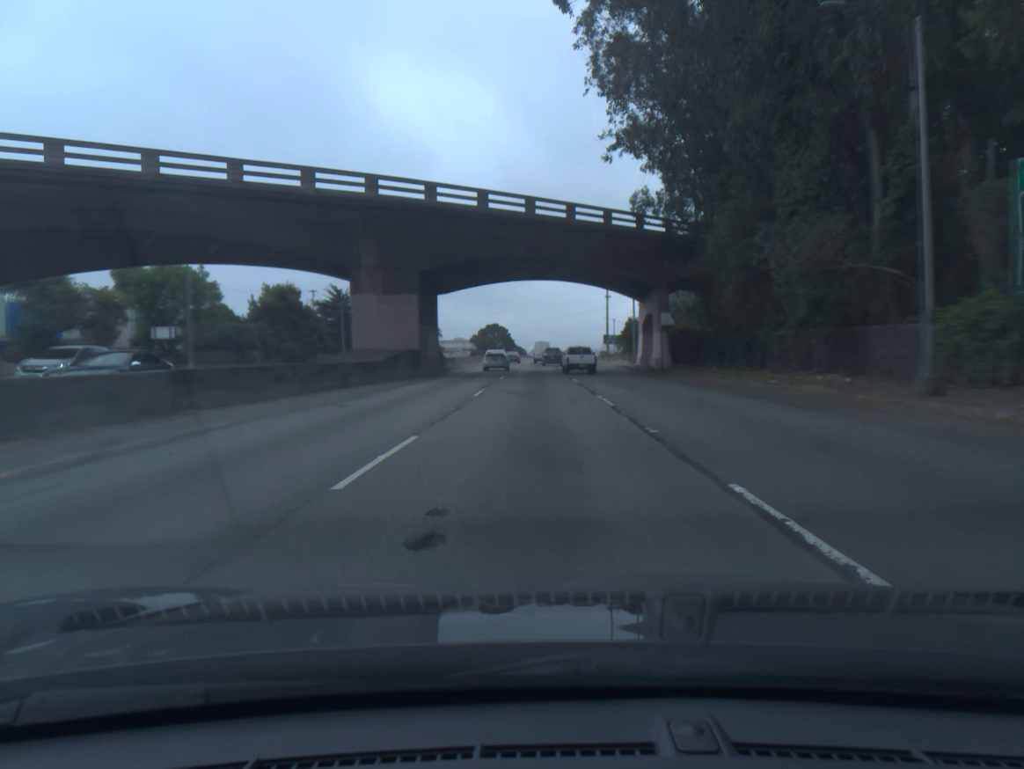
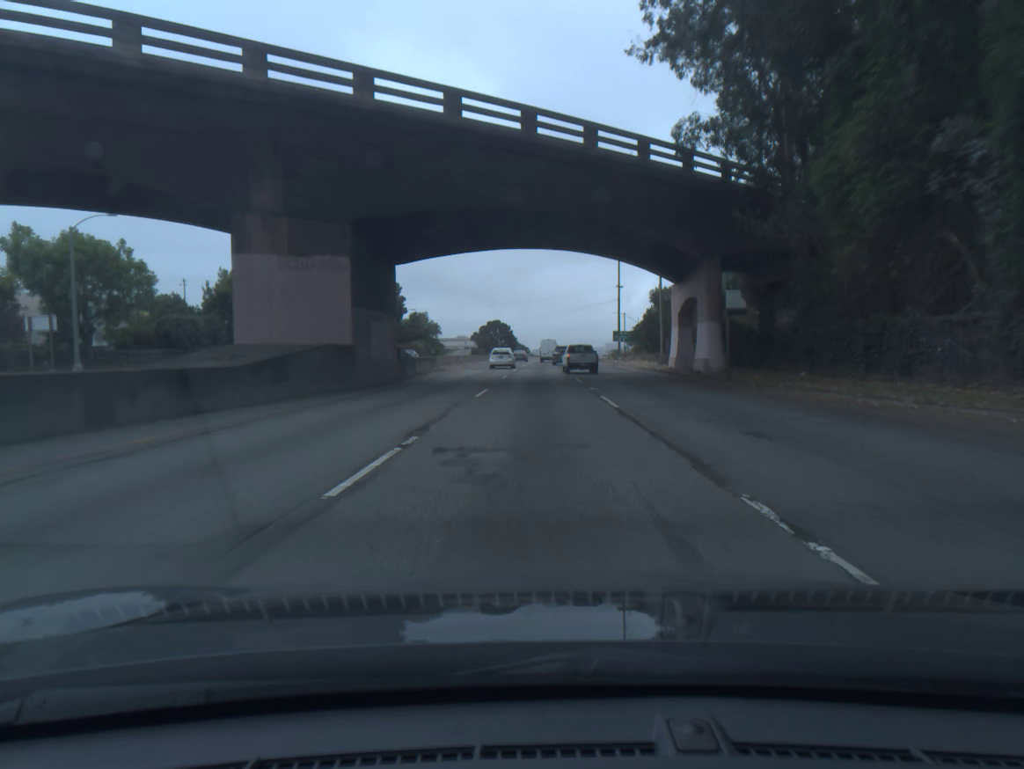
(0.0, +15.5) m; 0°
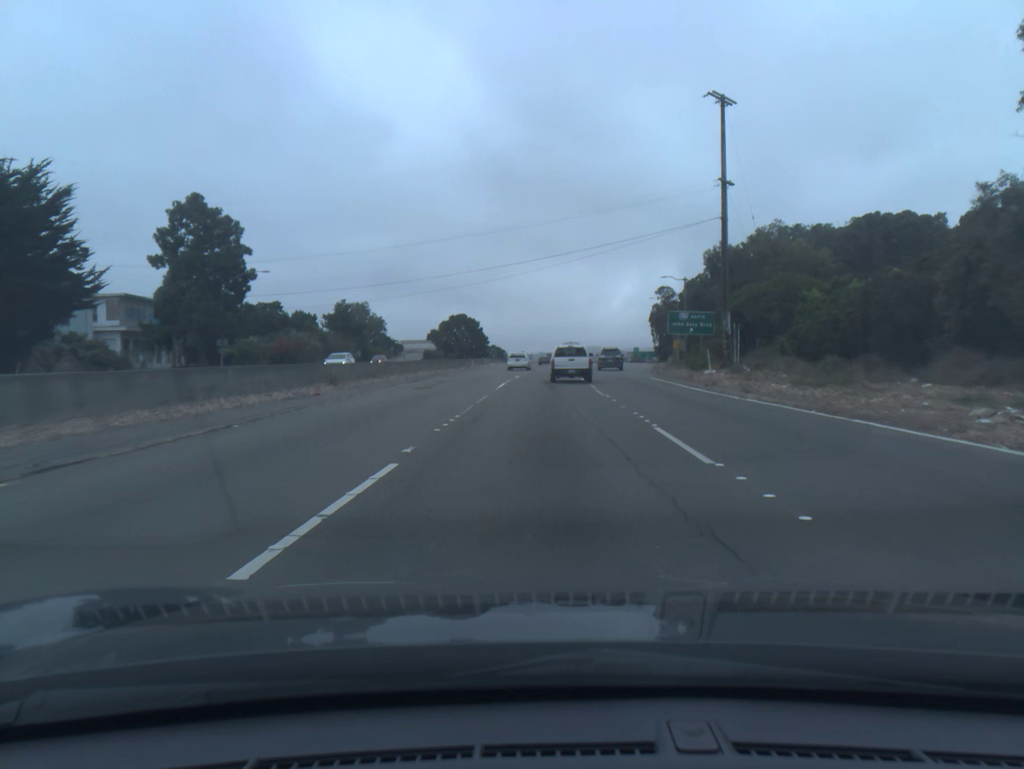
(+0.4, +75.3) m; +2°
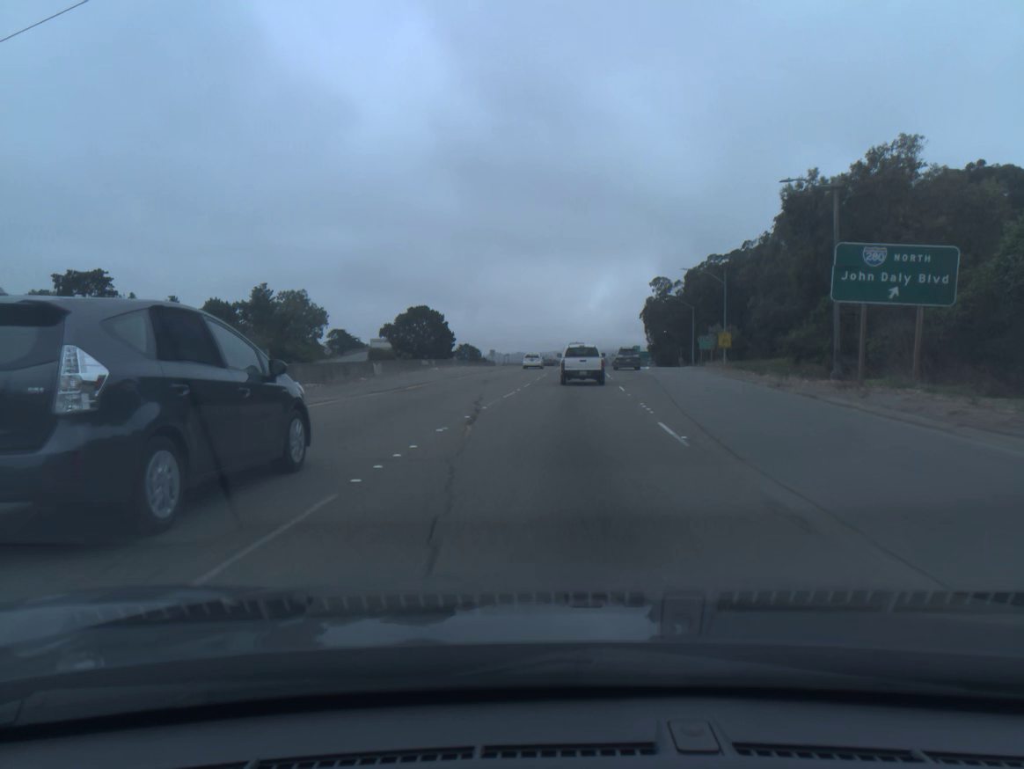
(+0.5, +42.7) m; +2°
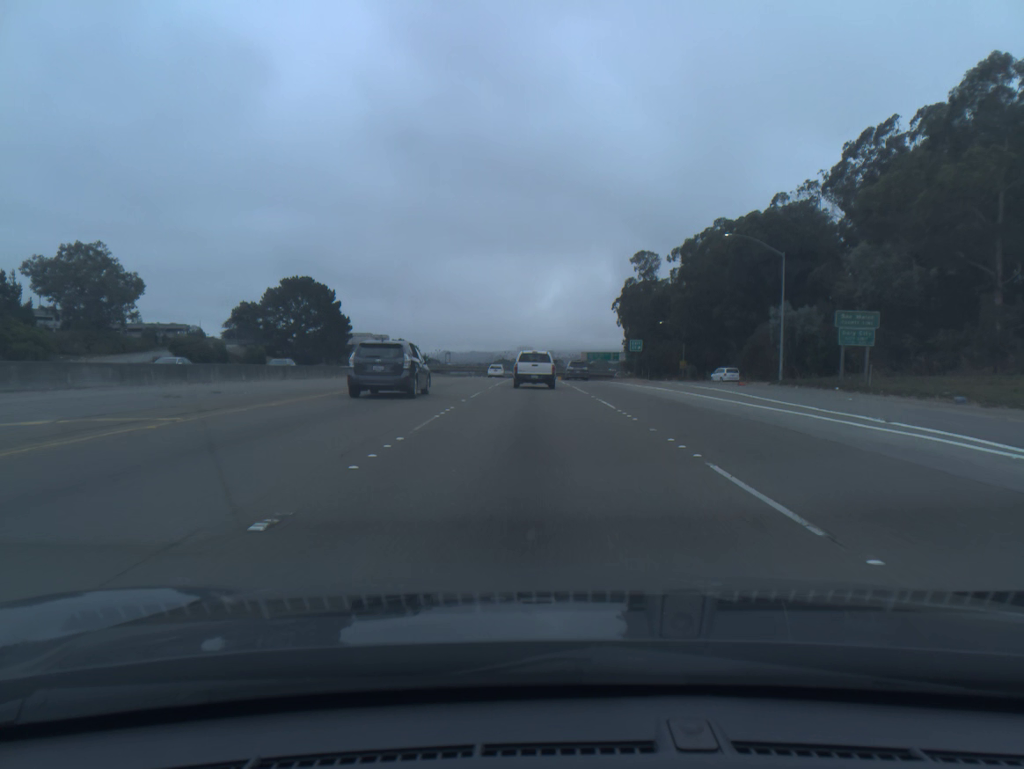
(+3.2, +67.6) m; +3°
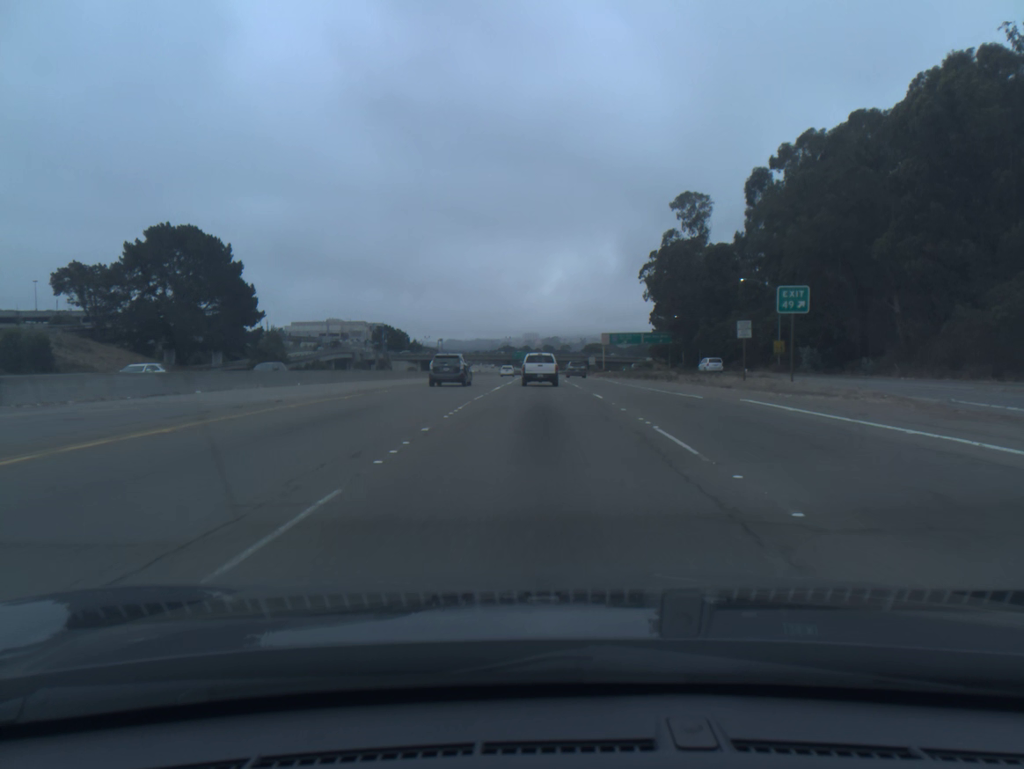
(-0.5, +52.2) m; -1°
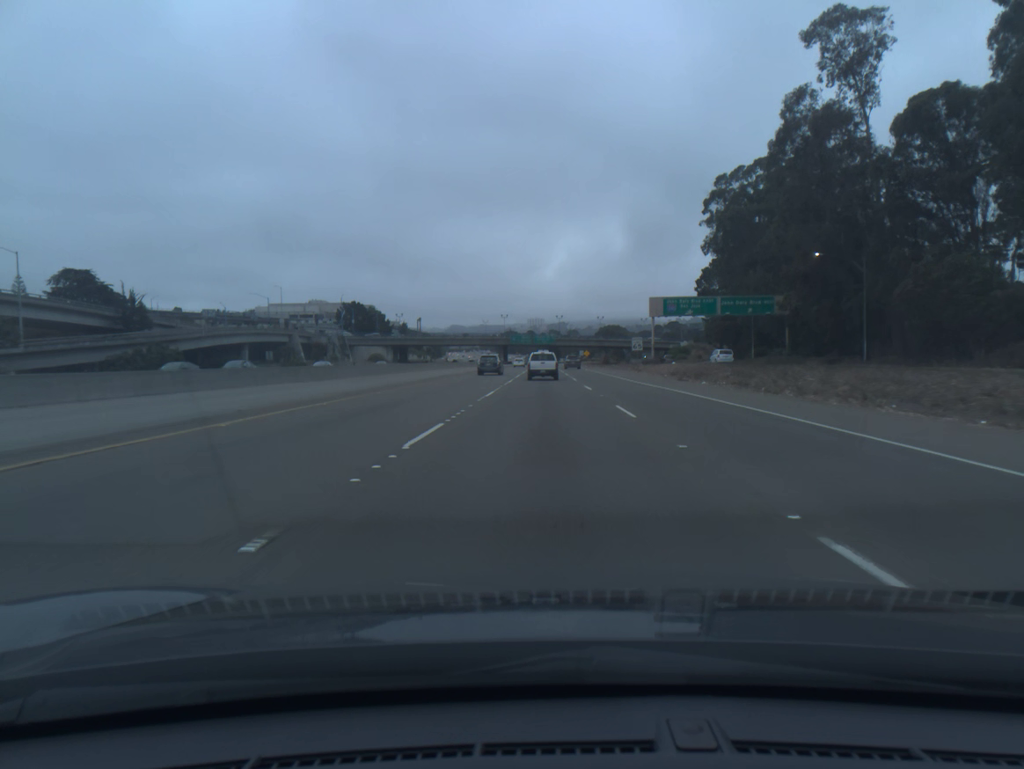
(0.0, +66.4) m; 0°
